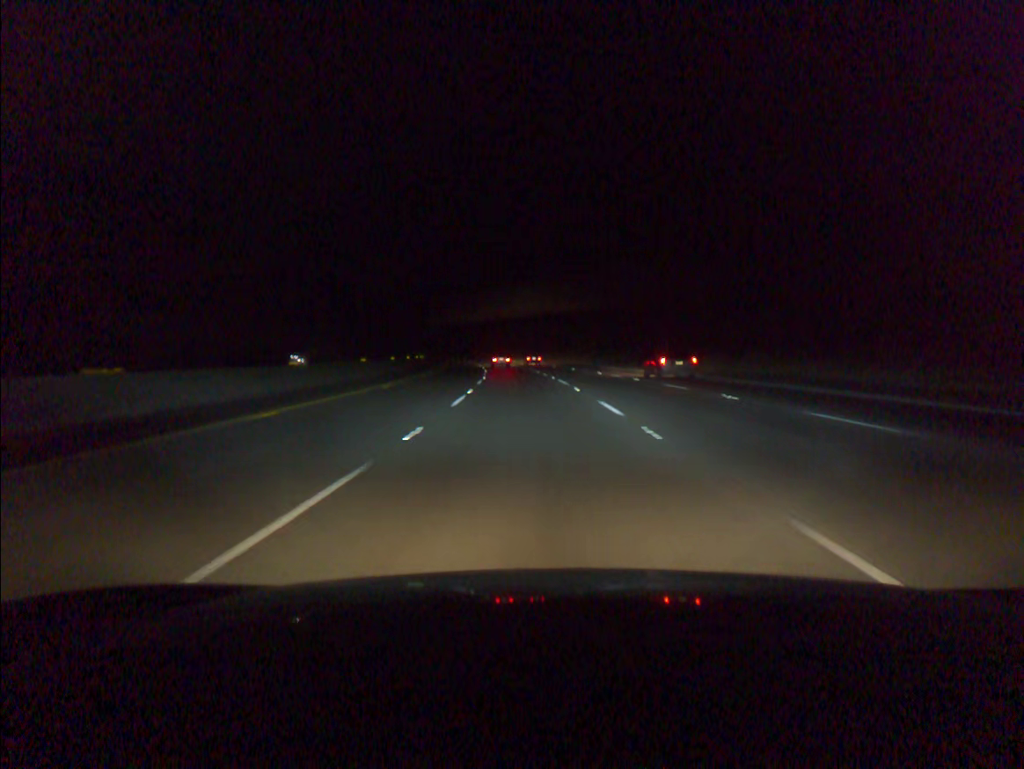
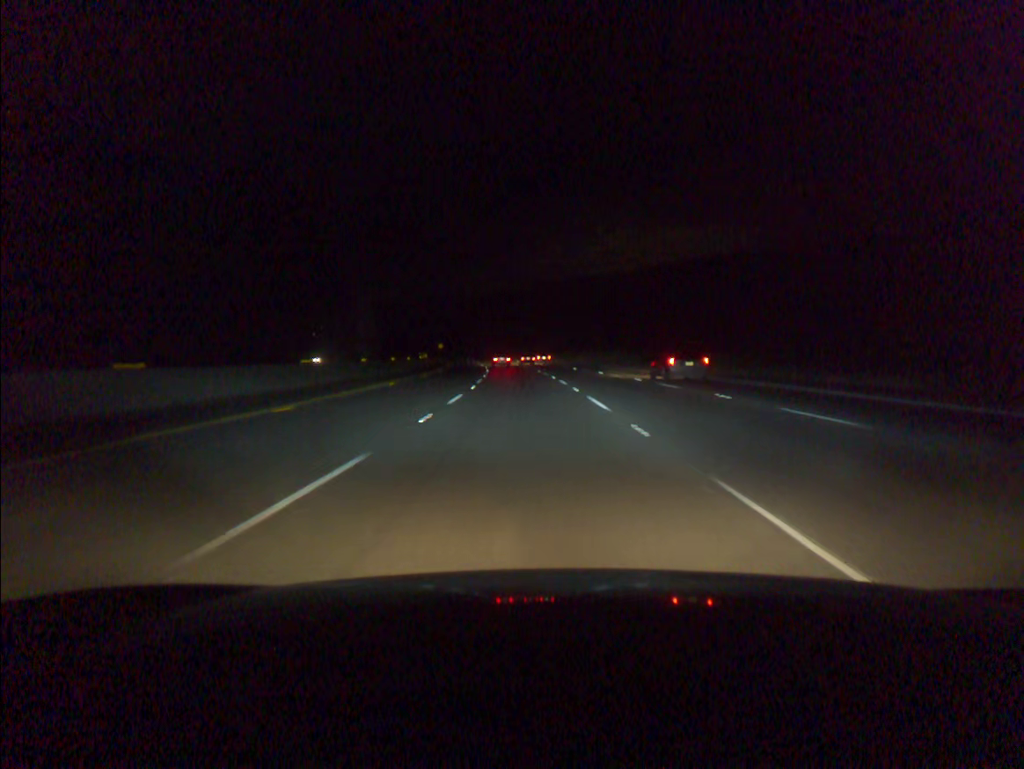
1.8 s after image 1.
(-2.0, +57.1) m; -4°
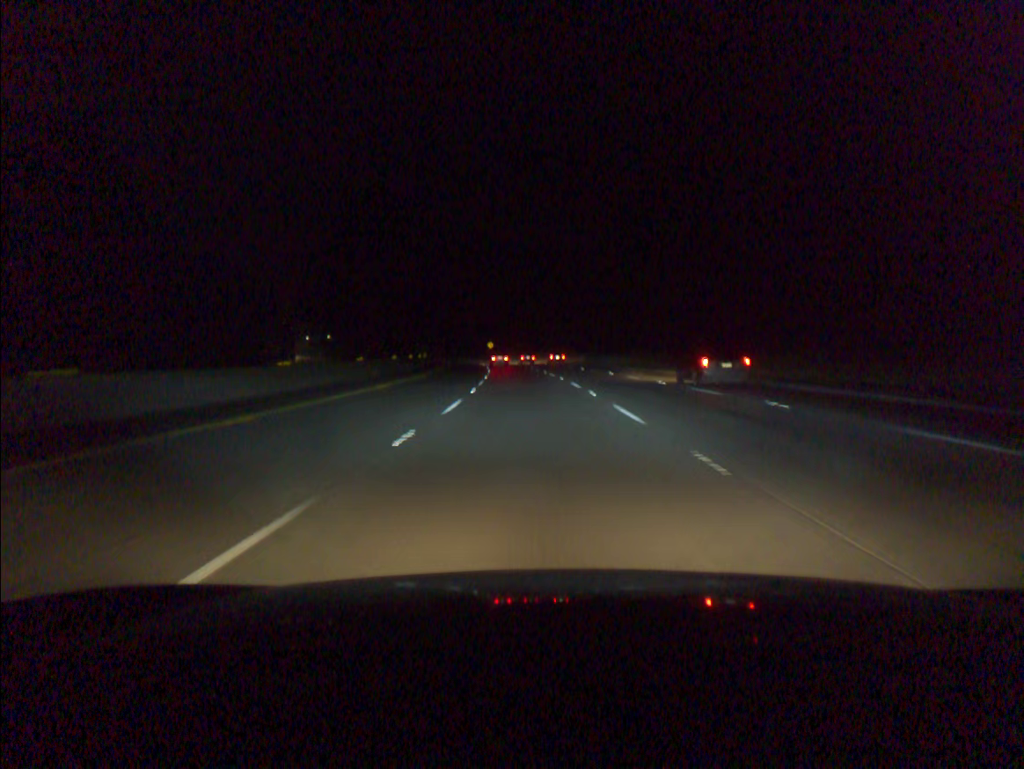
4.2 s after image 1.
(-3.6, +76.3) m; -5°
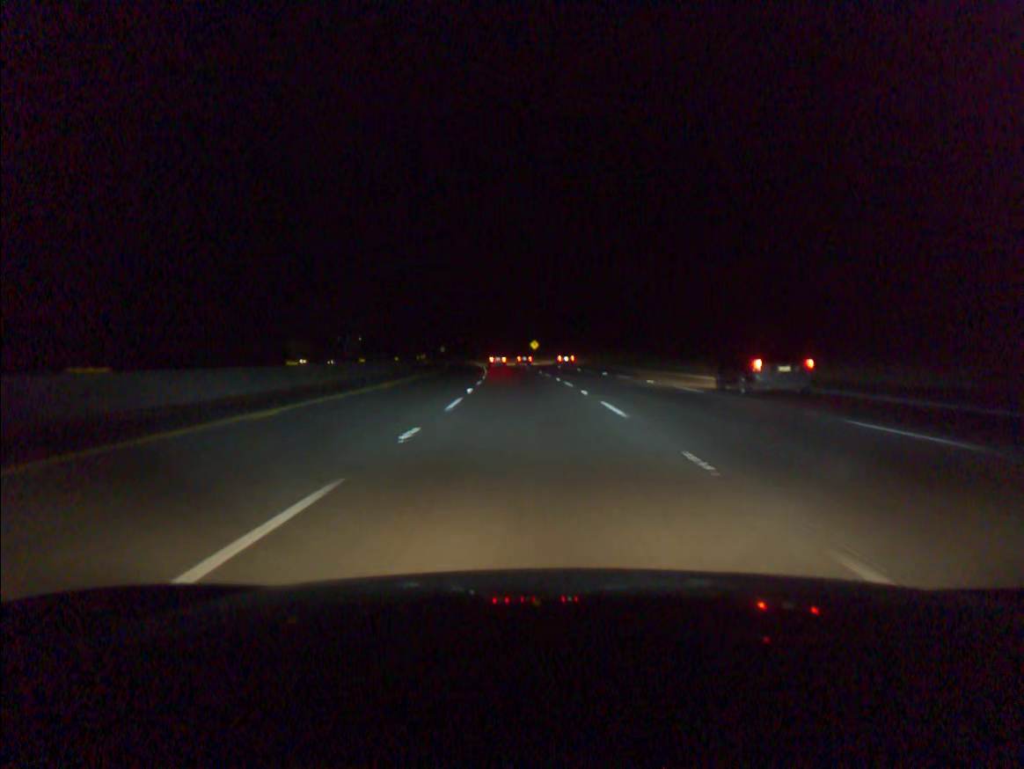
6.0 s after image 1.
(-1.9, +57.2) m; -4°
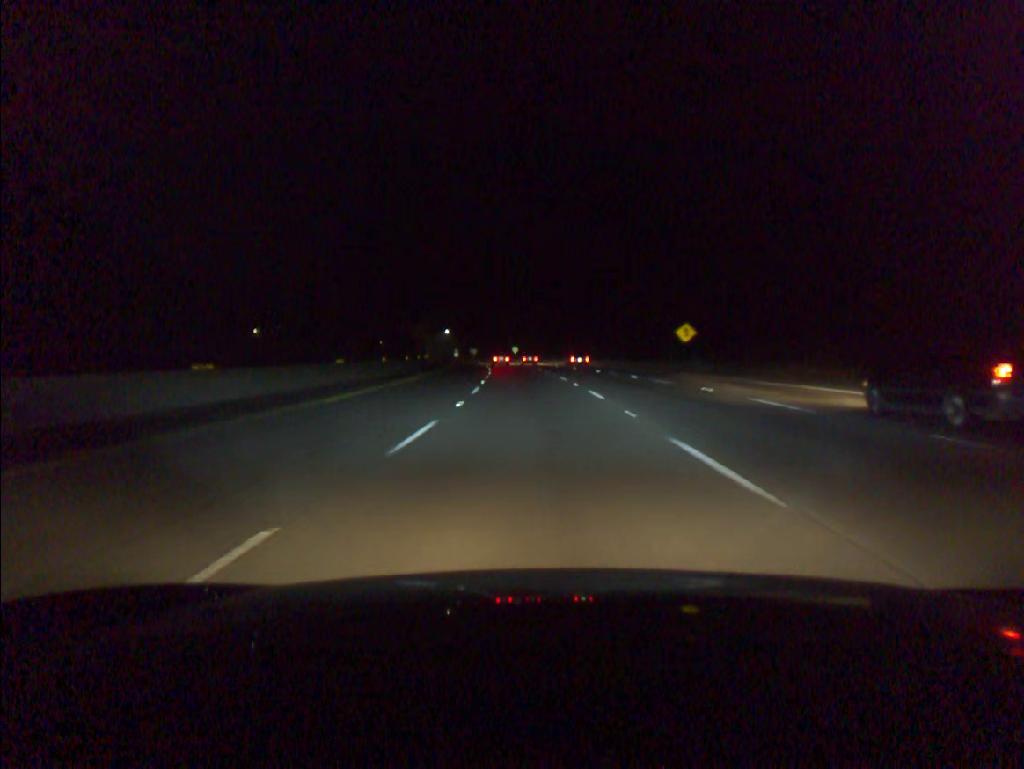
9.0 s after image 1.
(-5.7, +94.9) m; -7°
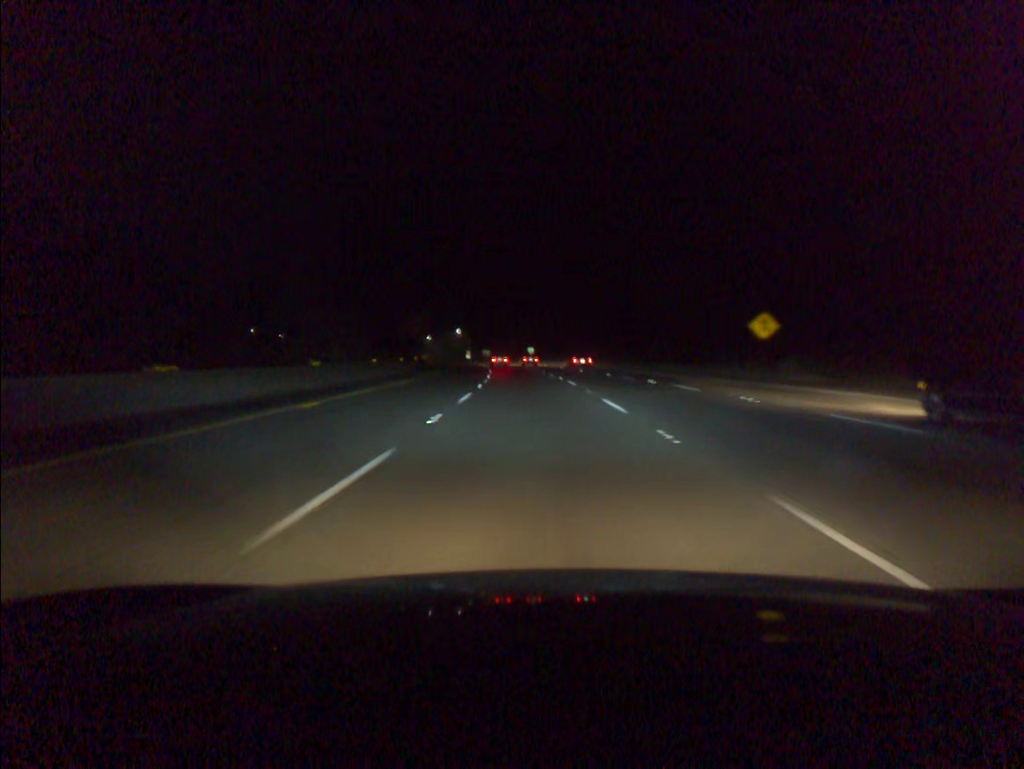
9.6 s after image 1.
(-0.2, +19.0) m; -1°
